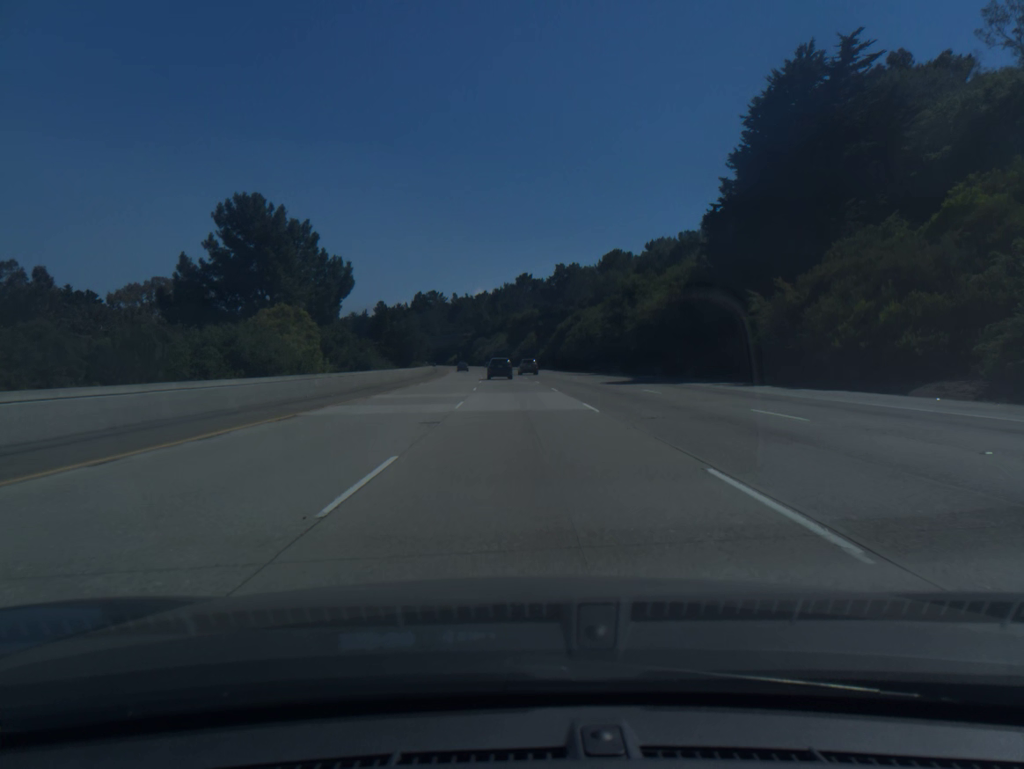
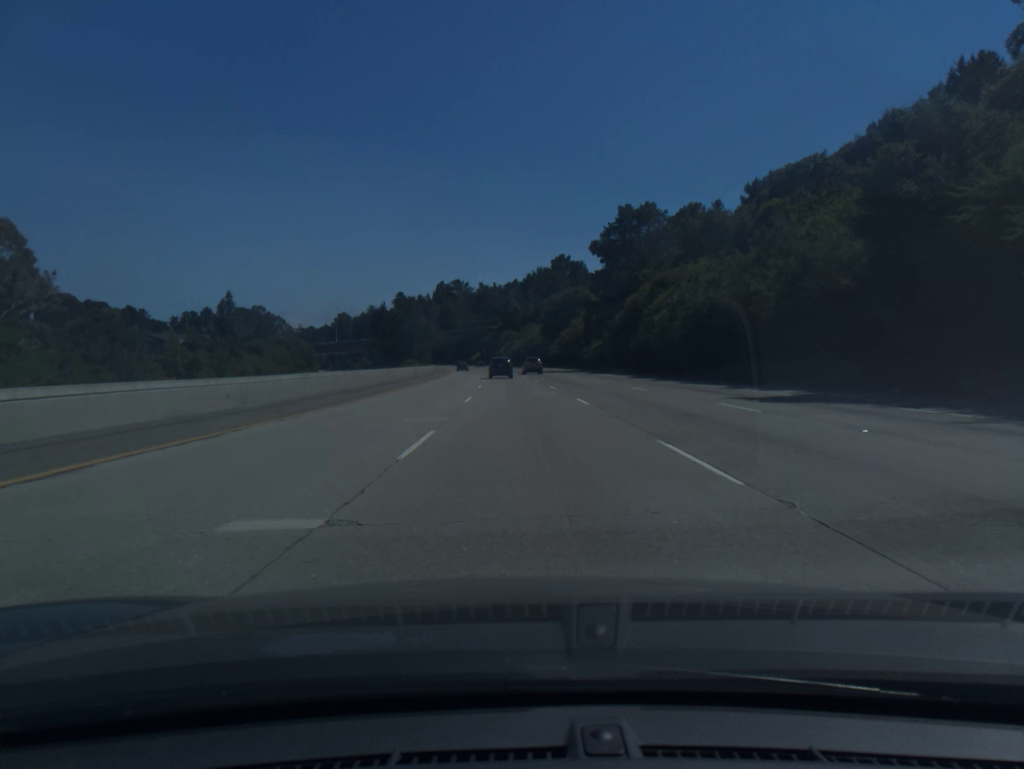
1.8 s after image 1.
(-1.2, +55.0) m; -3°
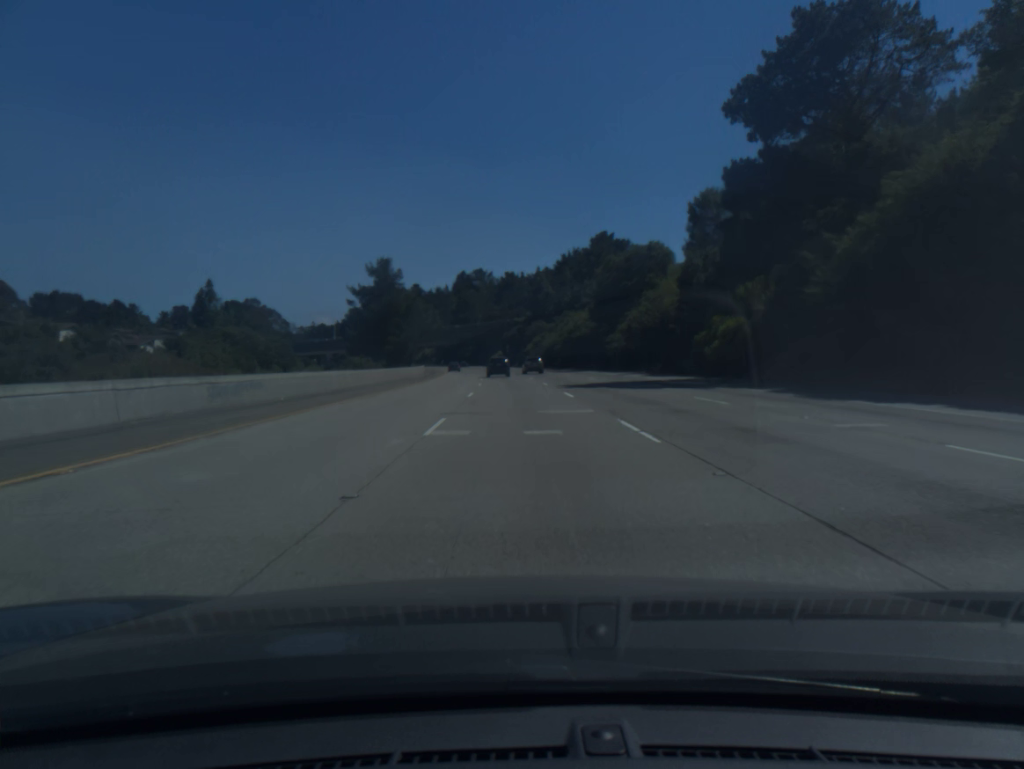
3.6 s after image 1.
(-1.0, +55.2) m; -2°
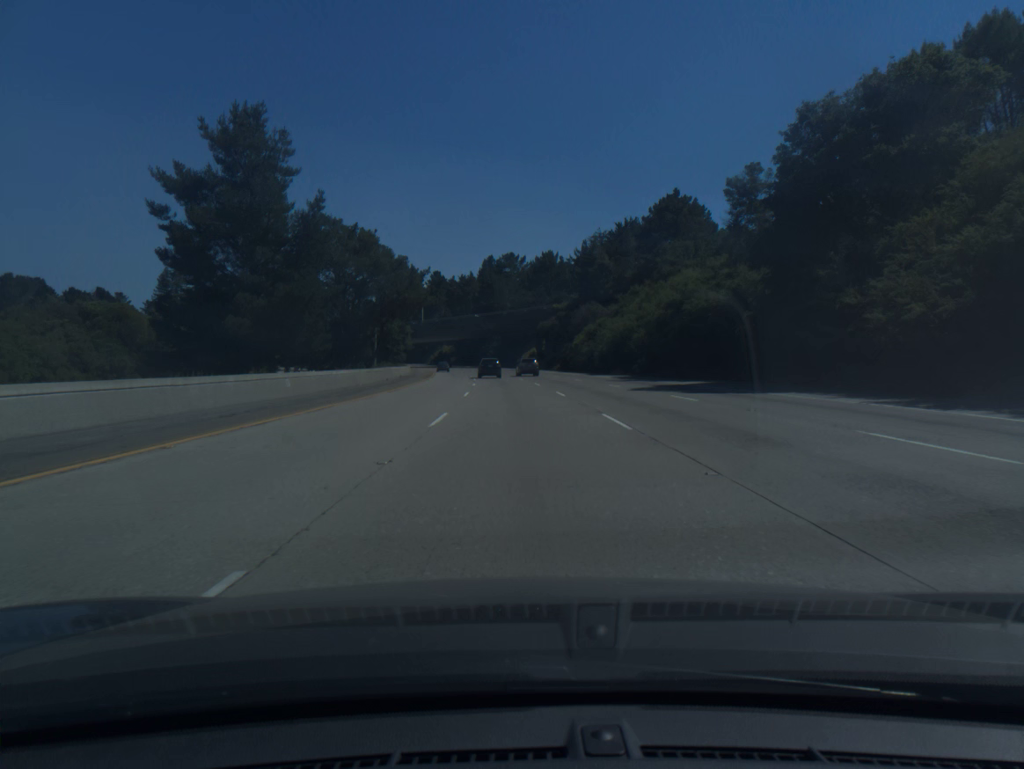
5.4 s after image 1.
(-1.1, +55.6) m; -2°
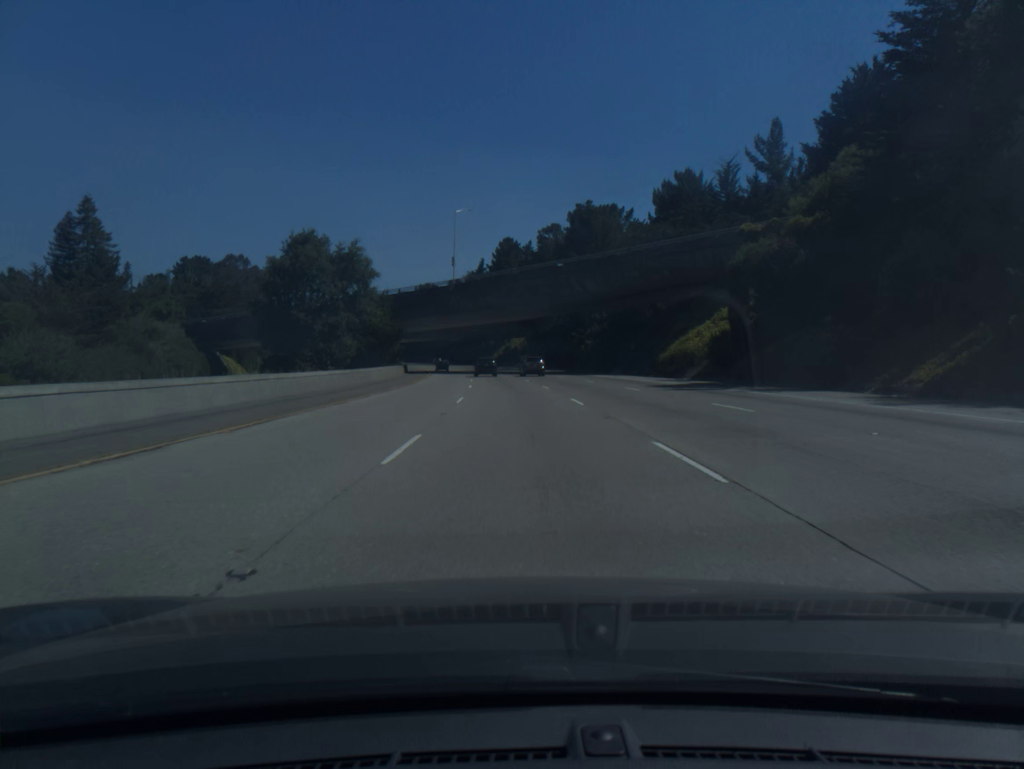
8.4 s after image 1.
(-4.6, +93.2) m; -6°
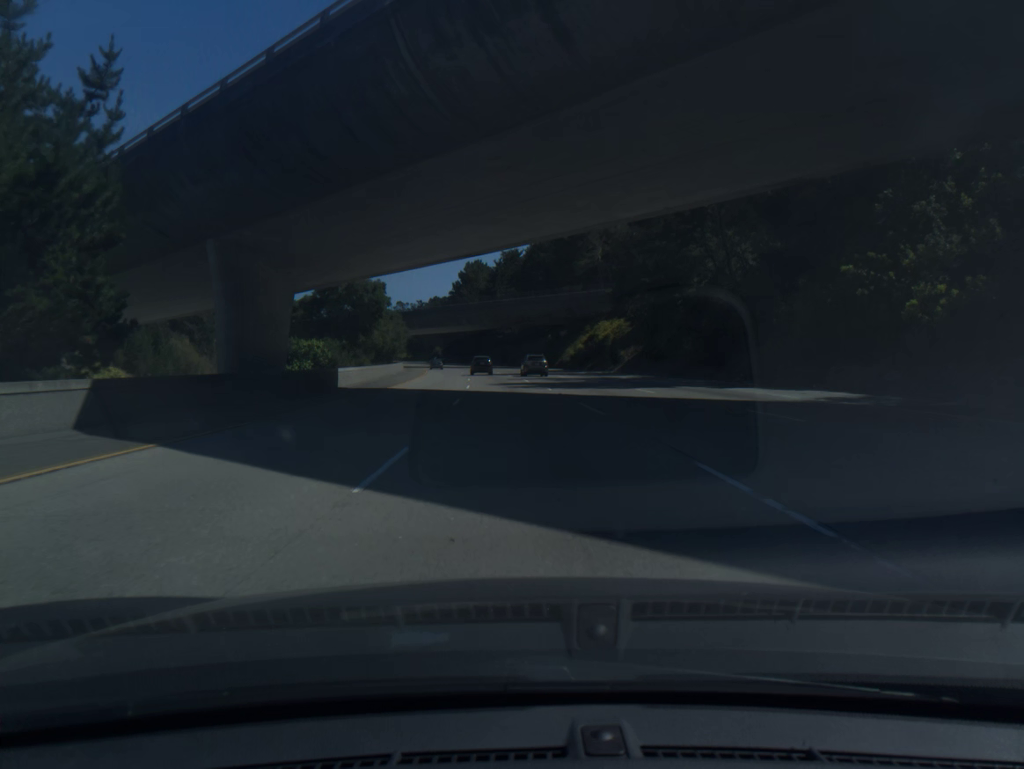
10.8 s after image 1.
(-3.3, +74.9) m; -5°
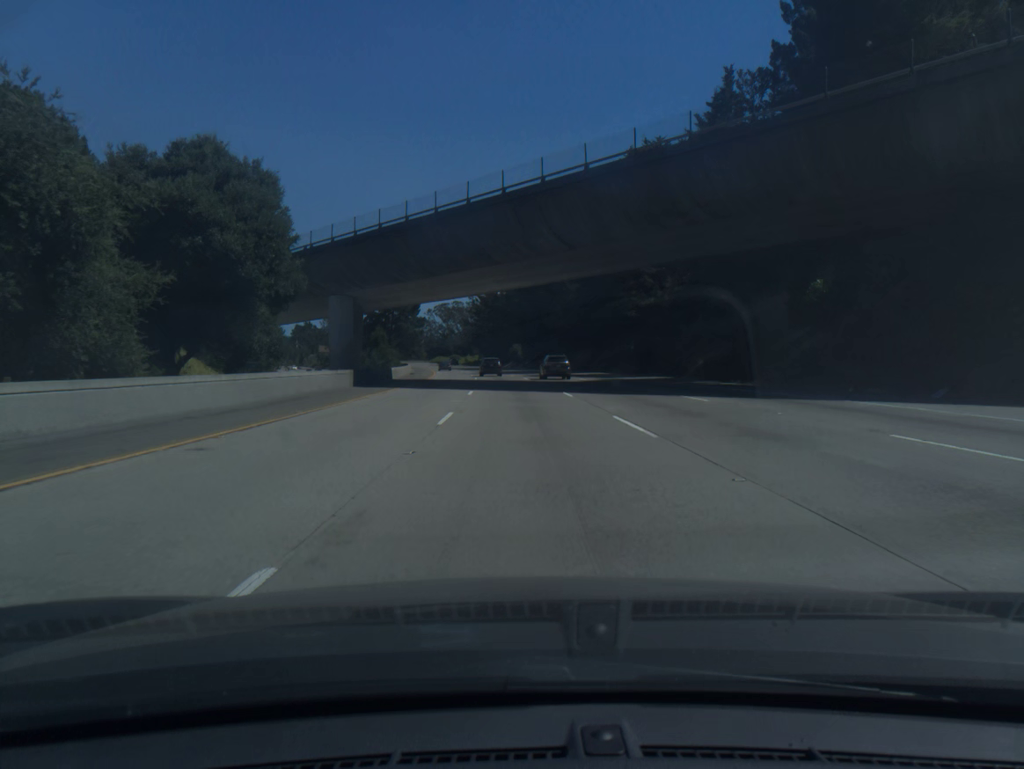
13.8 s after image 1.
(-5.7, +93.8) m; -7°
